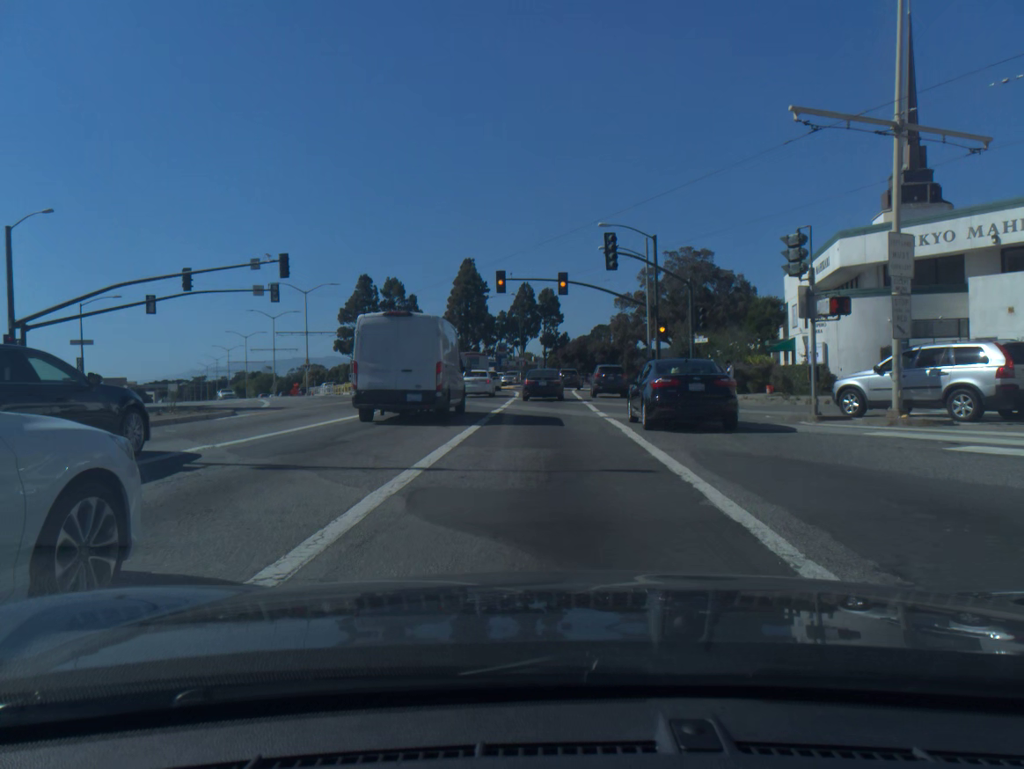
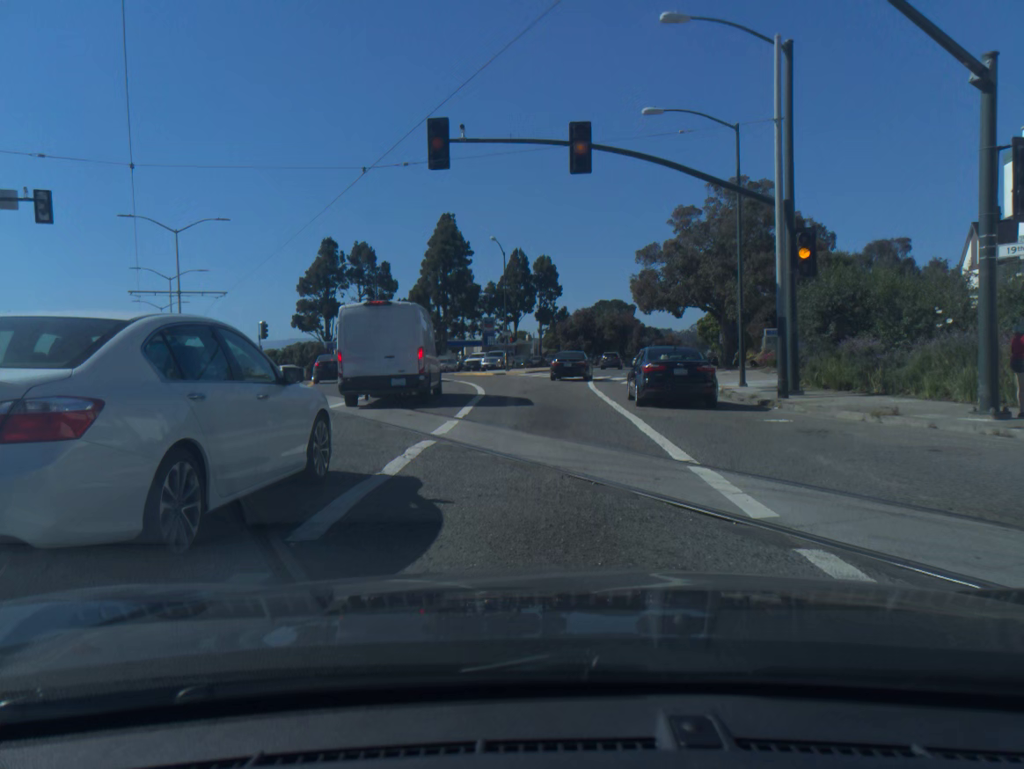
(+0.2, +26.0) m; 0°
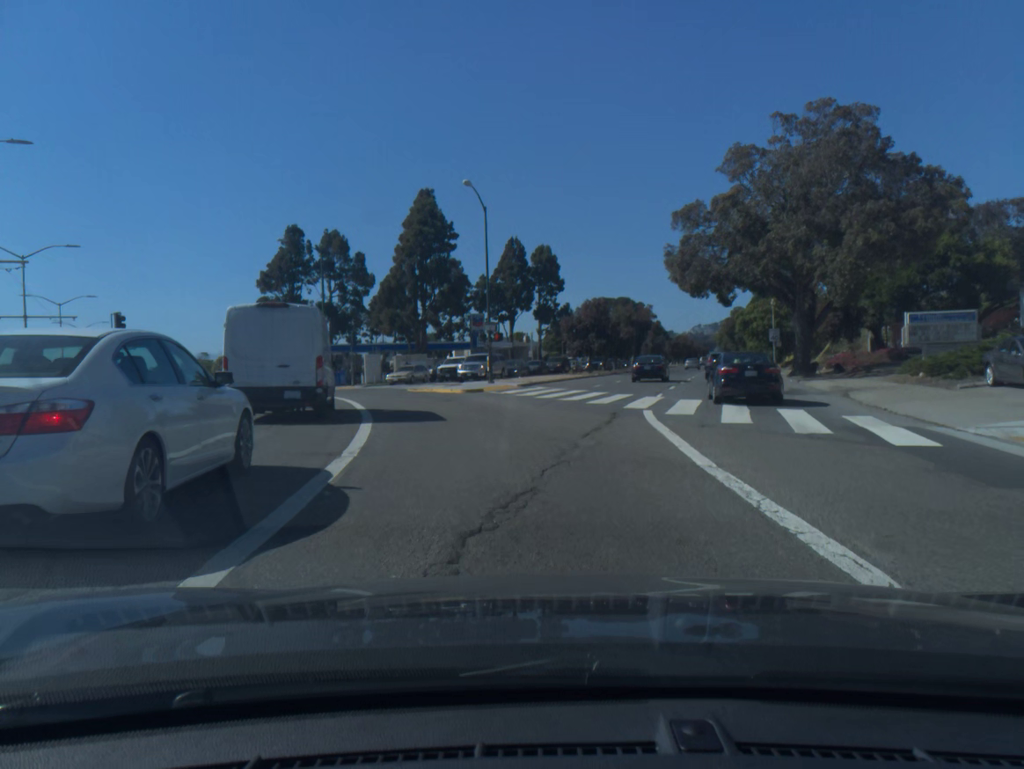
(0.0, +19.5) m; 0°
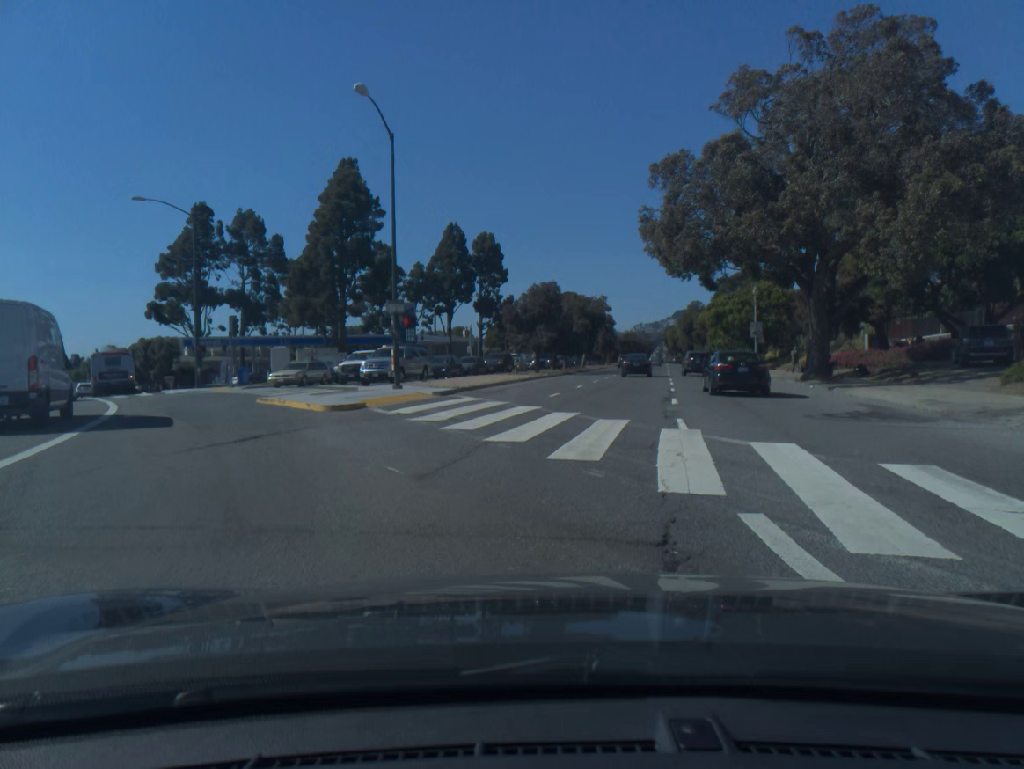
(+0.4, +13.0) m; +4°
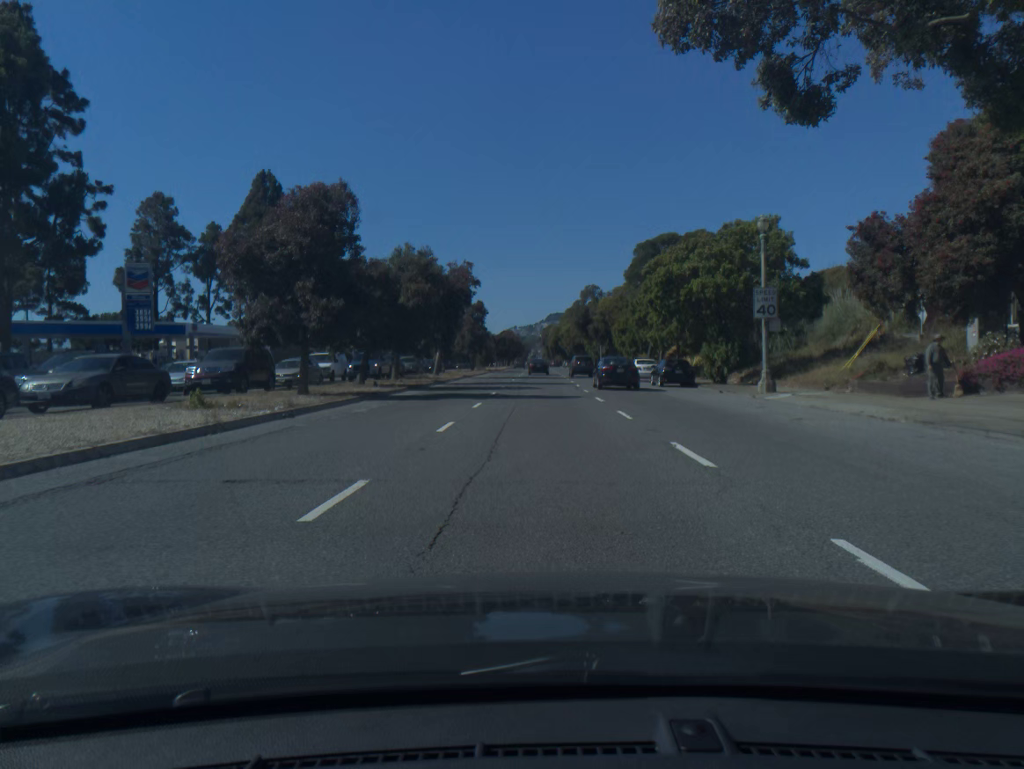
(+3.1, +32.6) m; +9°
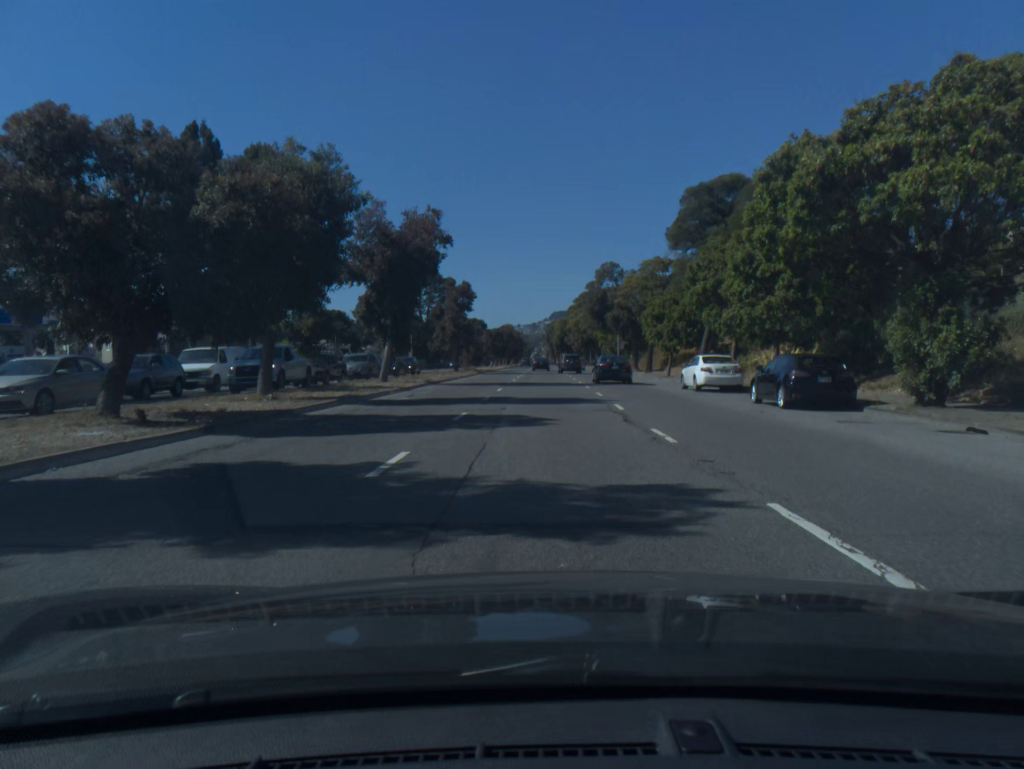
(-0.1, +19.9) m; 0°
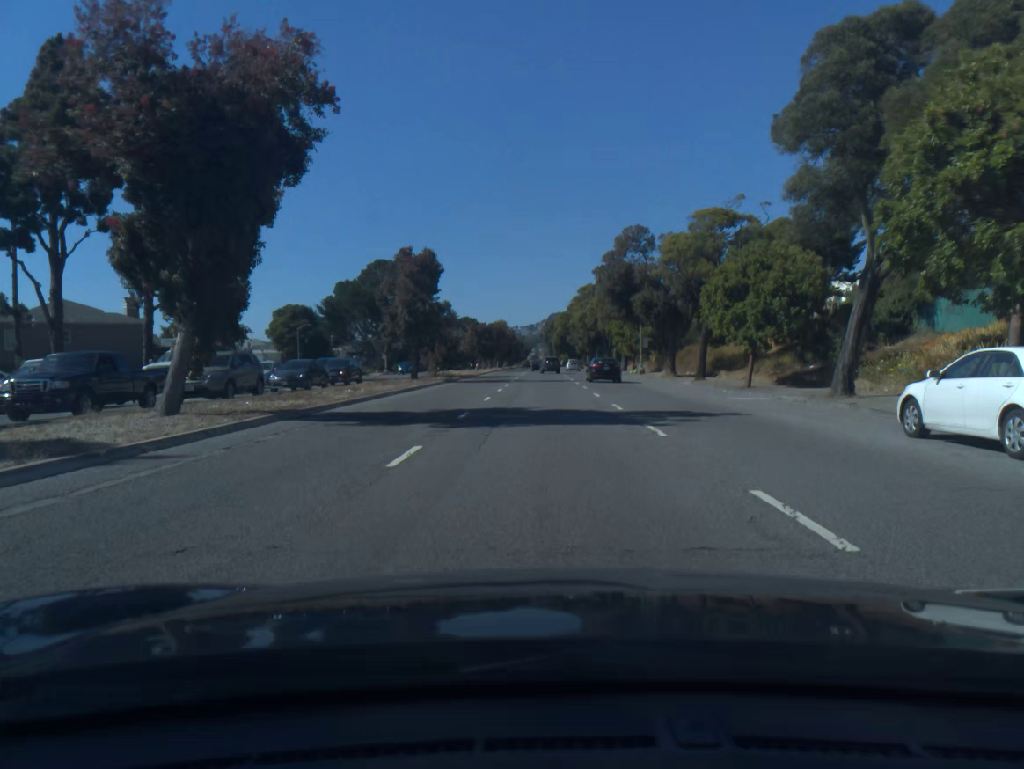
(0.0, +21.1) m; 0°
